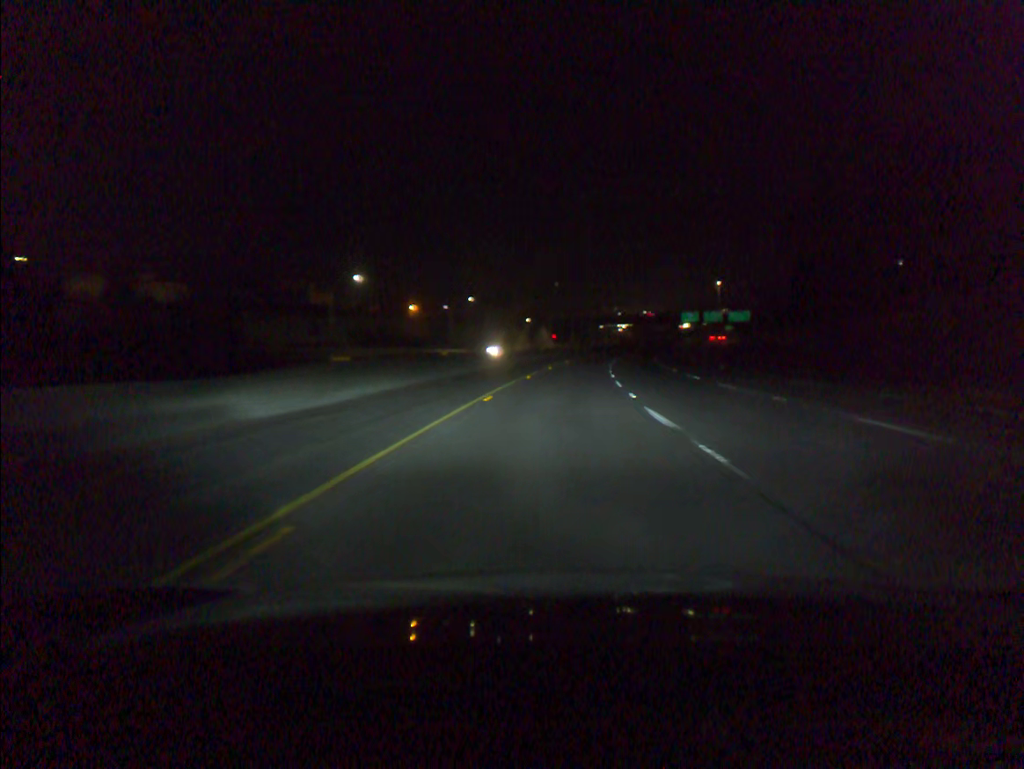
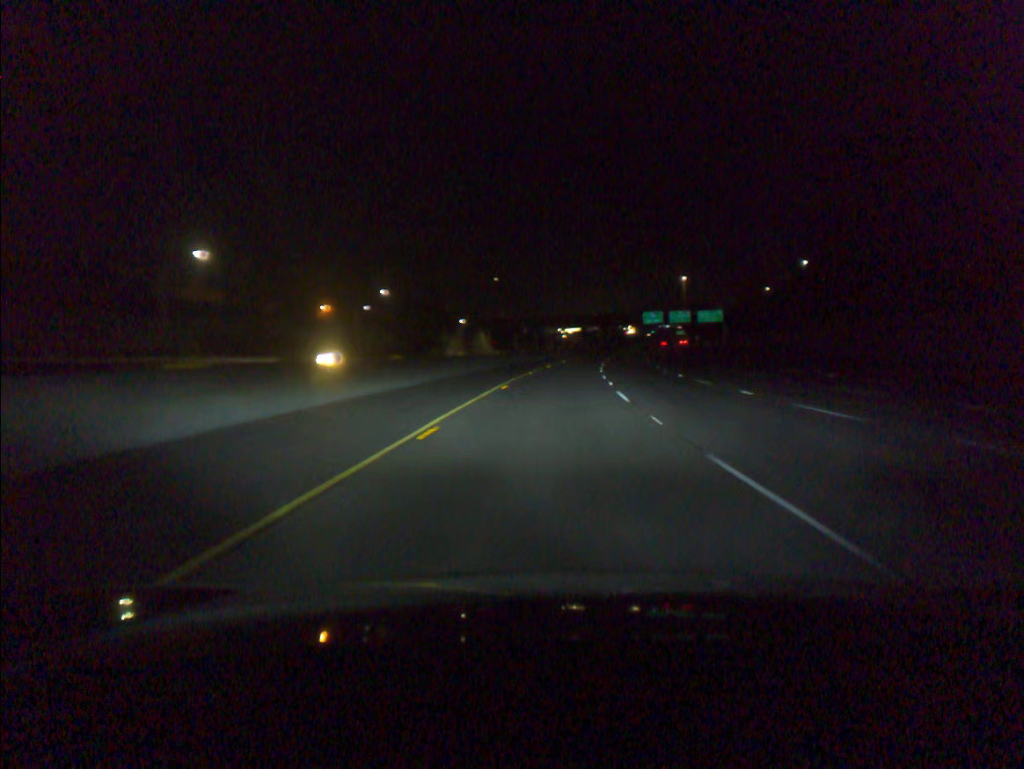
(+1.3, +36.5) m; +4°
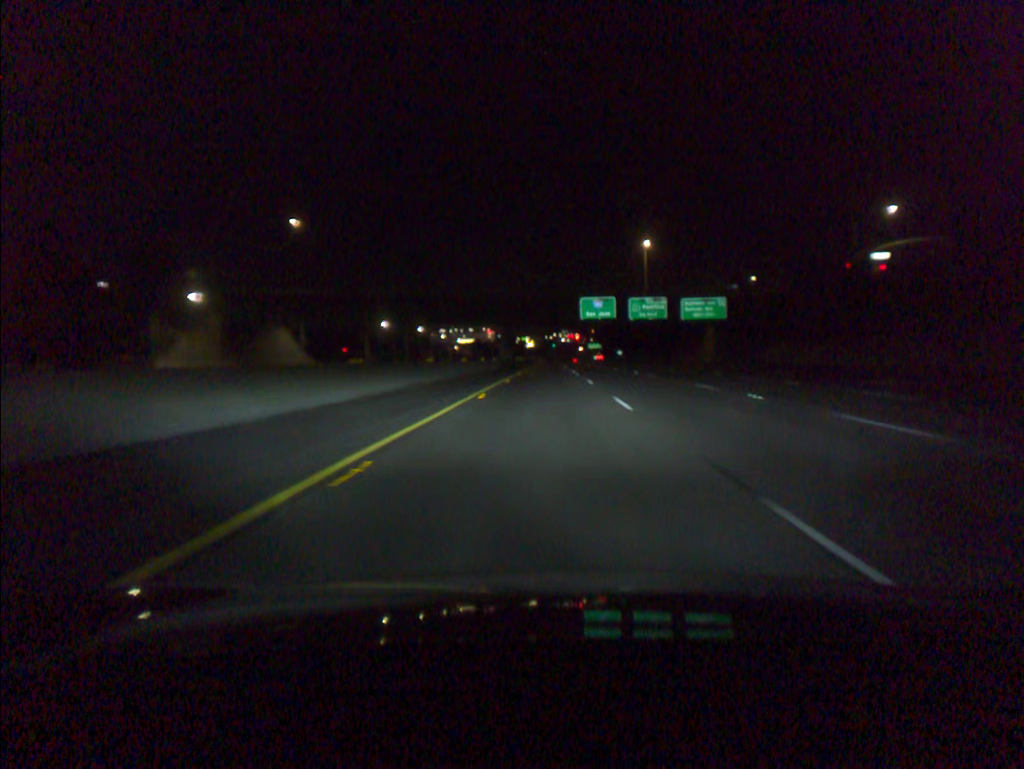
(+6.5, +90.8) m; +8°
